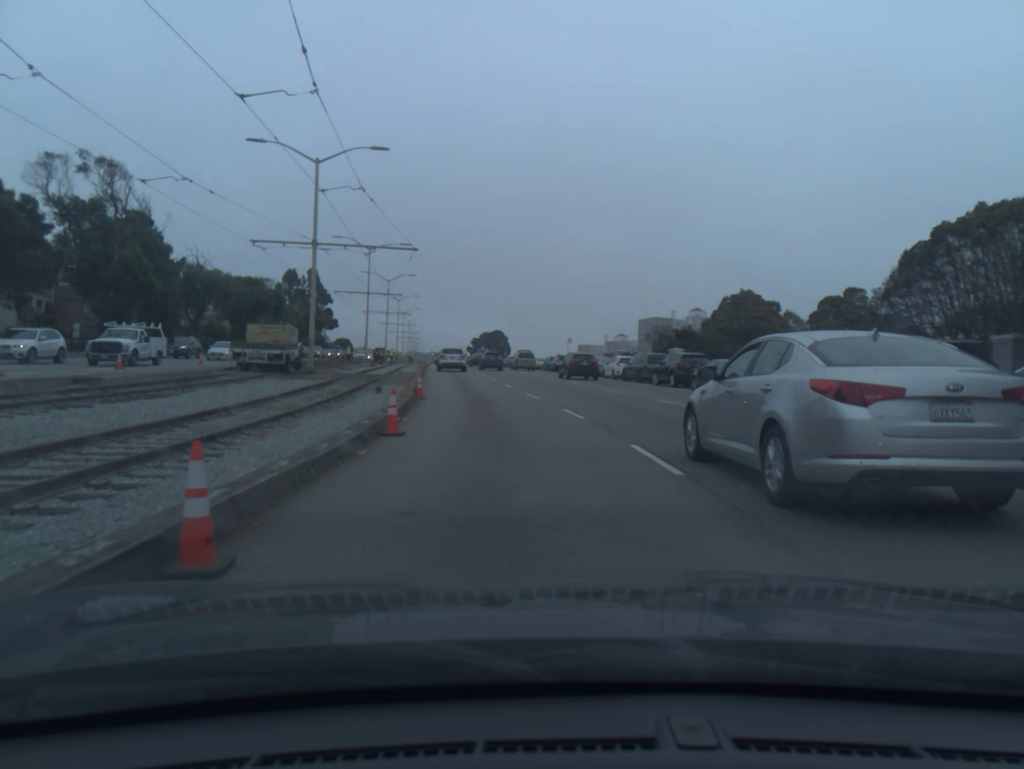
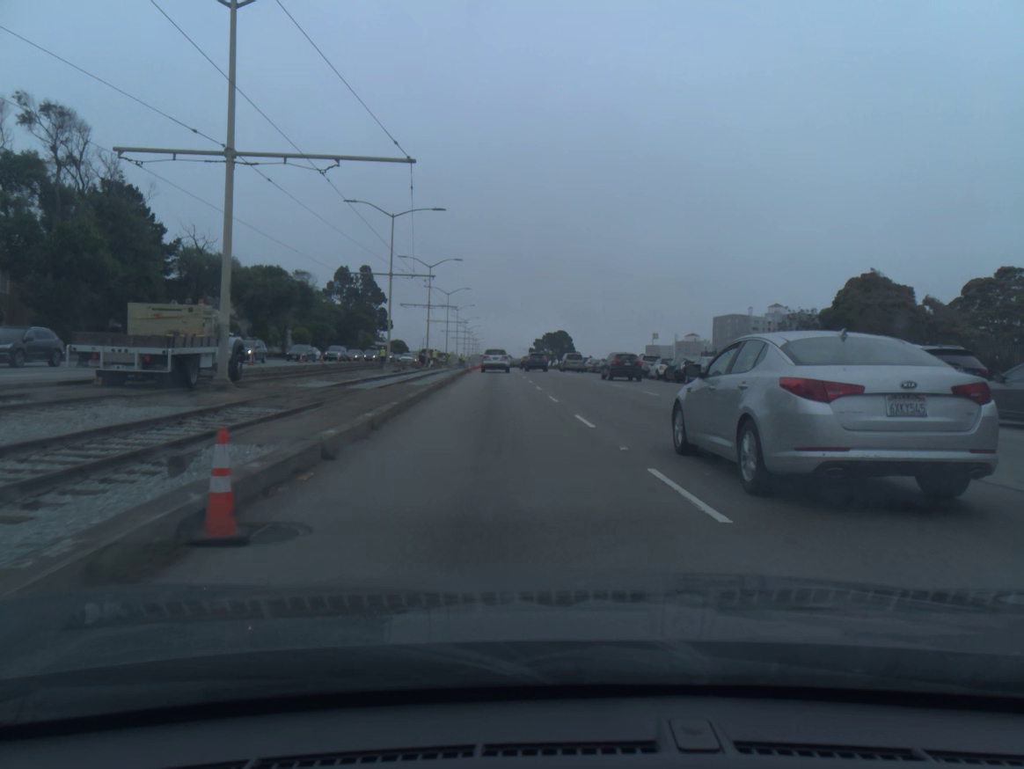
(-0.8, +17.0) m; -5°
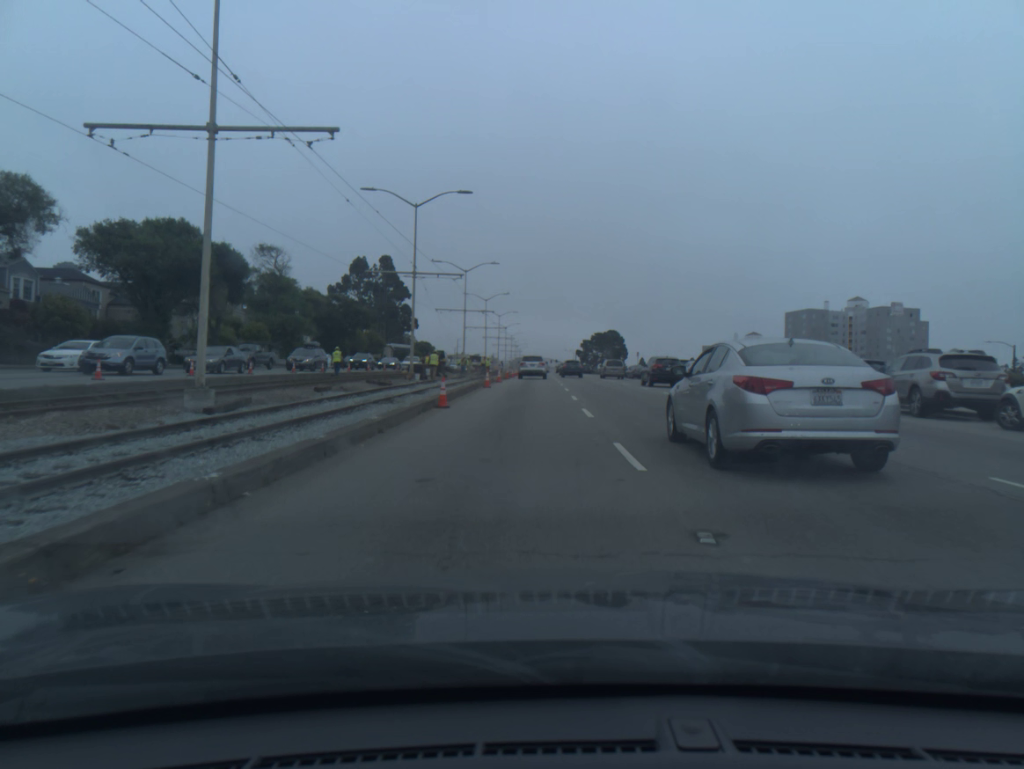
(-1.3, +34.0) m; -3°
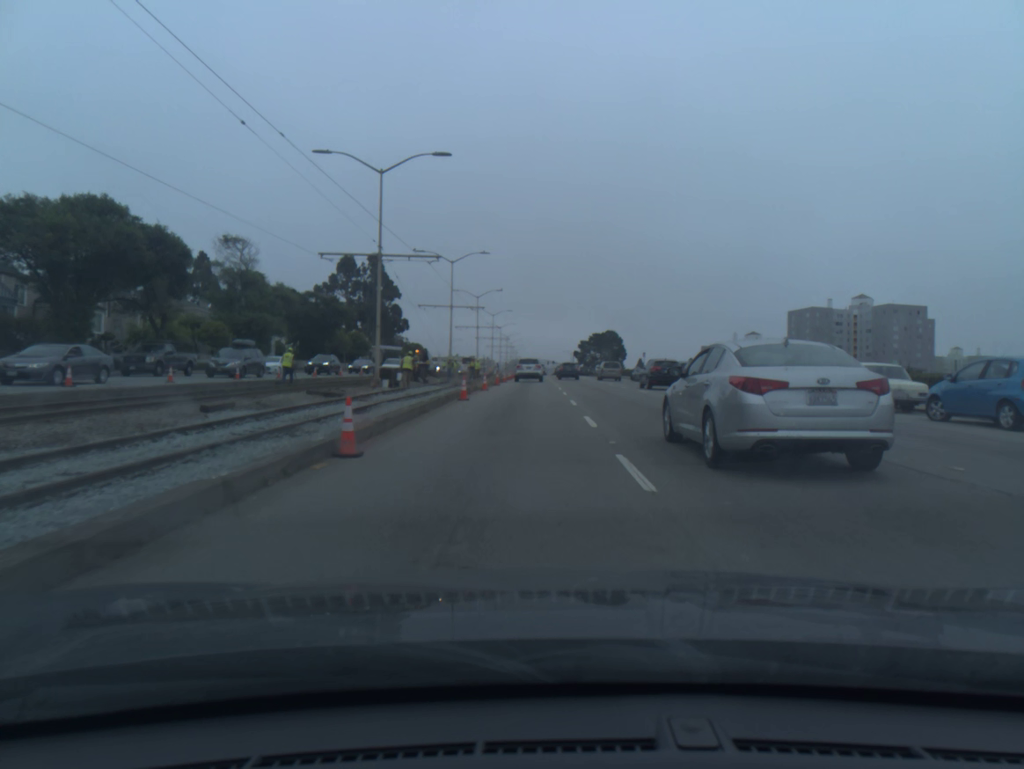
(0.0, +8.9) m; 0°
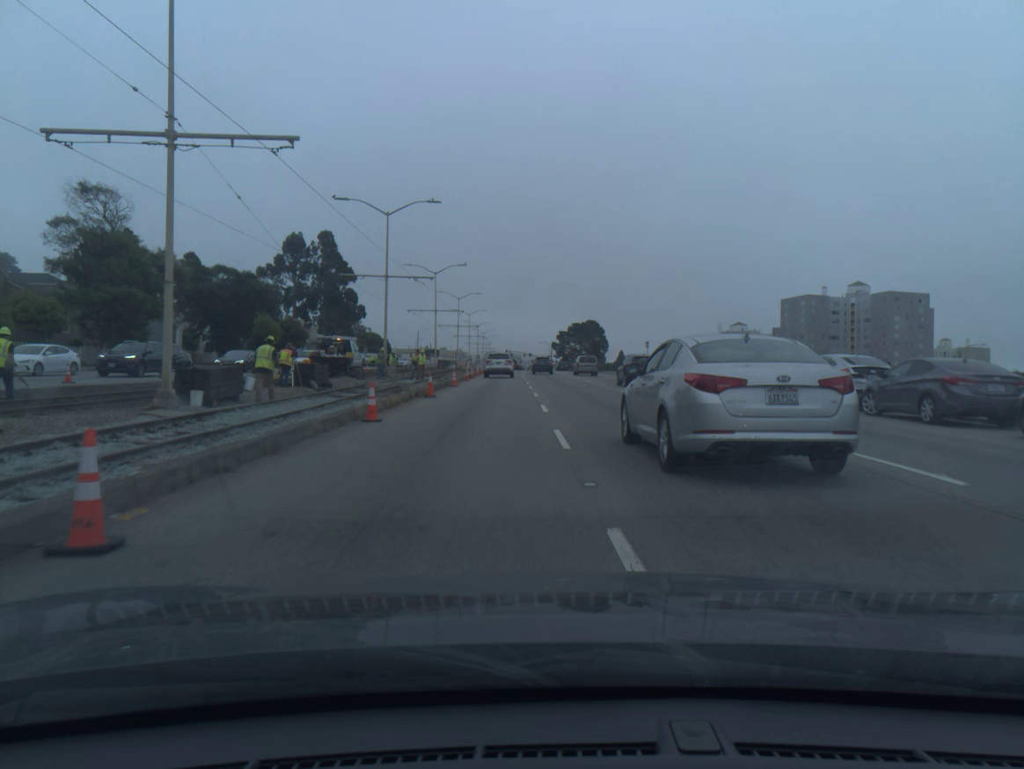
(+0.2, +18.5) m; +2°
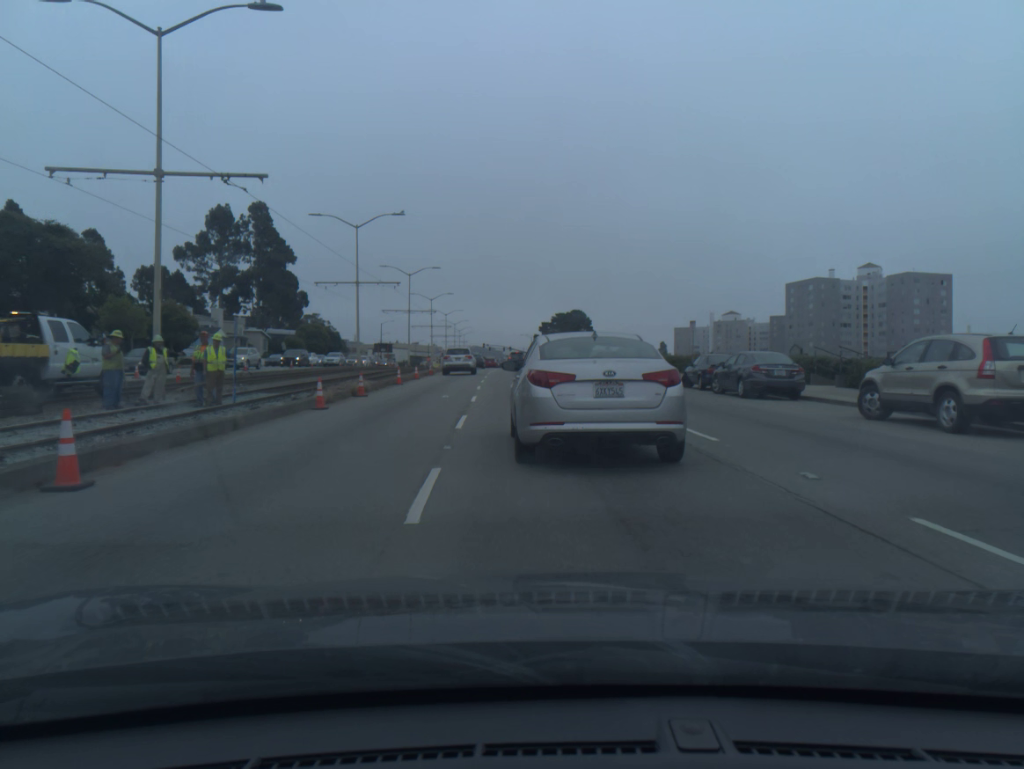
(+0.5, +26.8) m; +1°
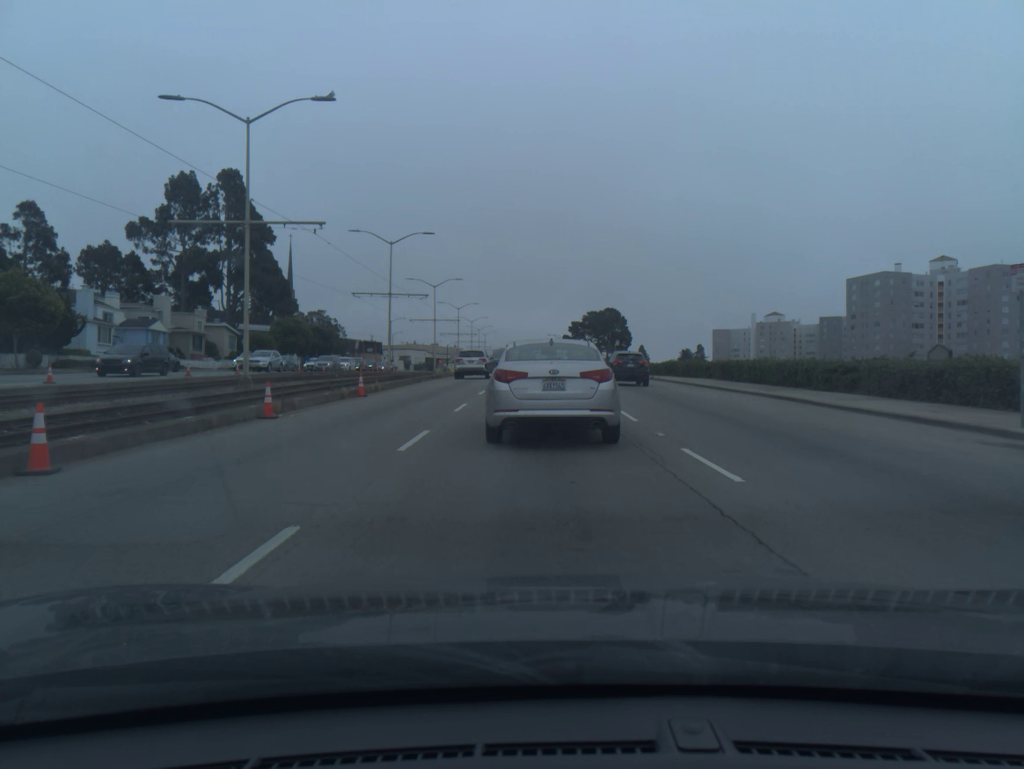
(-0.4, +25.1) m; -2°
